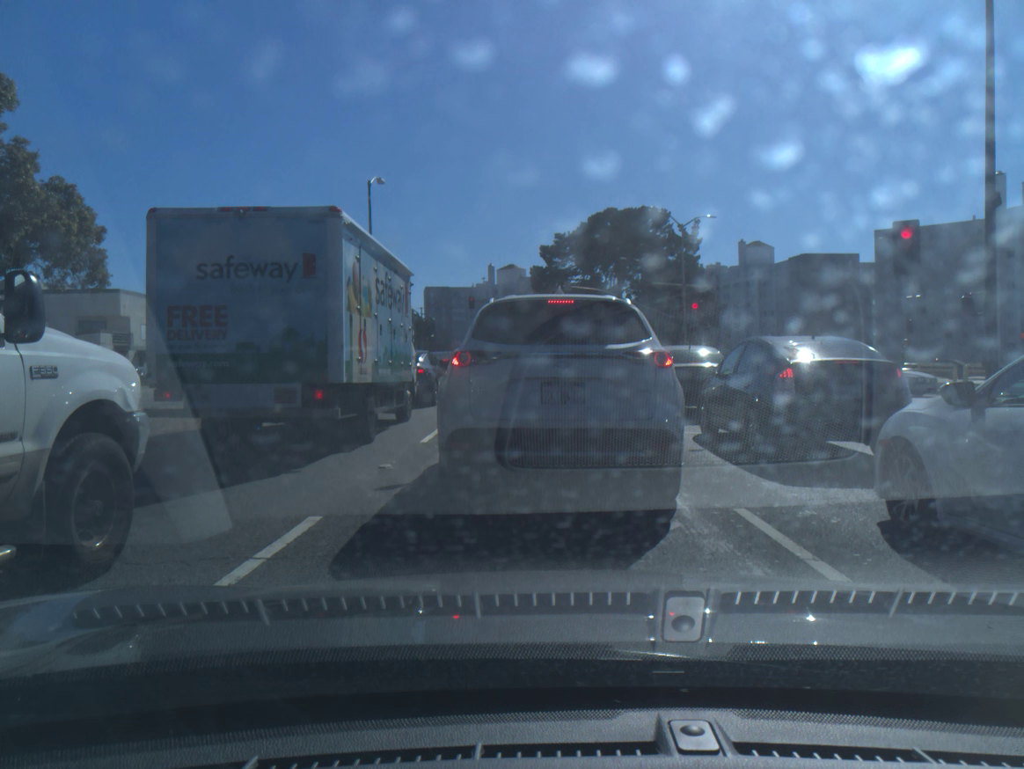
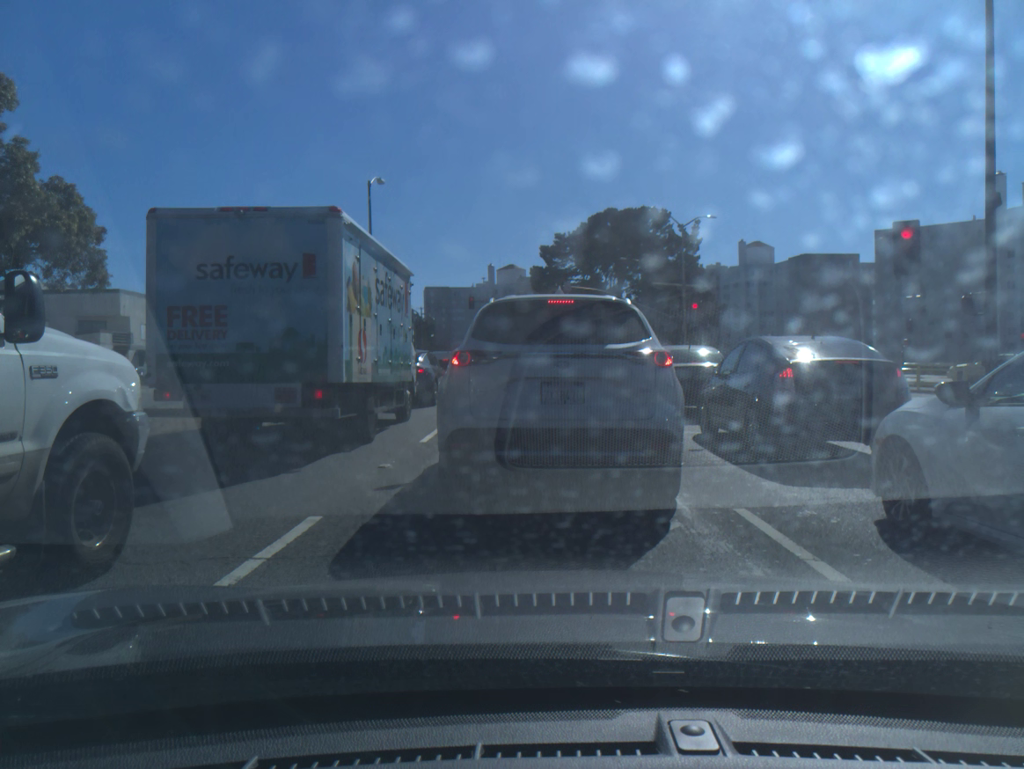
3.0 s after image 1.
(0.0, 0.0) m; 0°
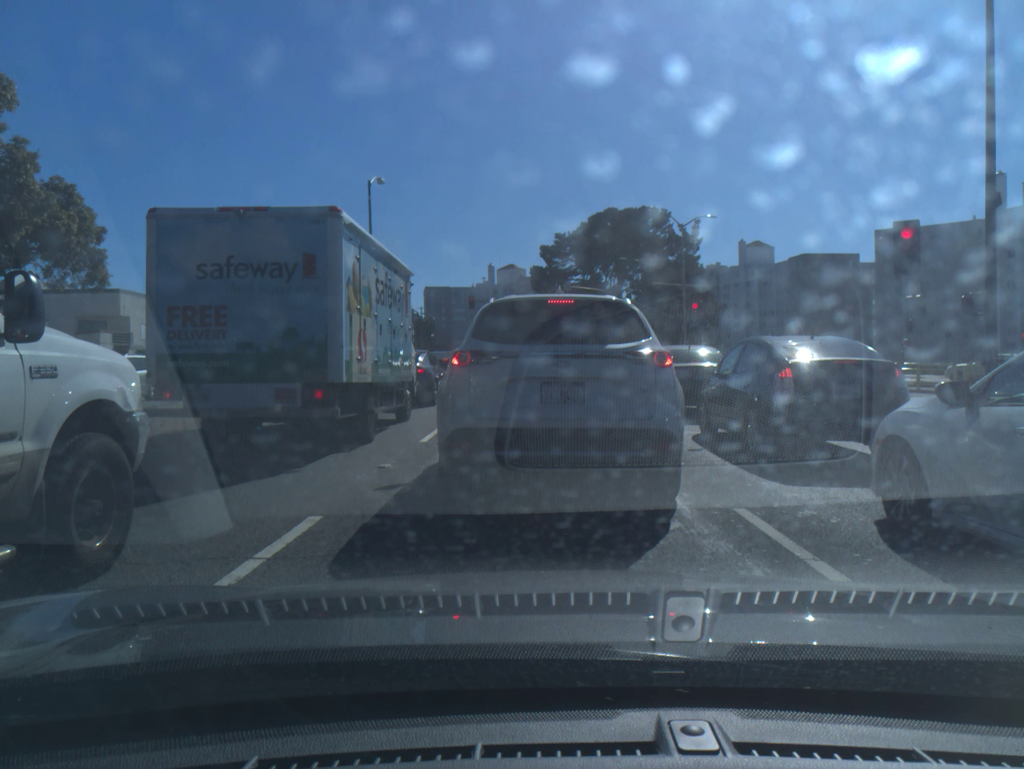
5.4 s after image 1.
(0.0, 0.0) m; 0°
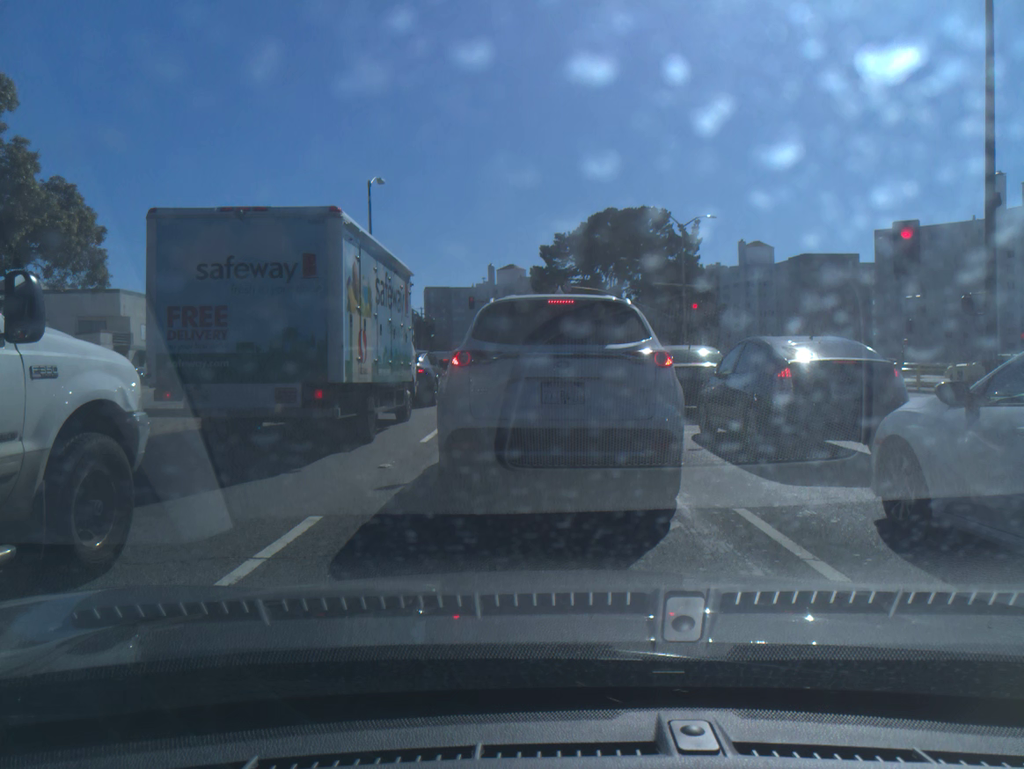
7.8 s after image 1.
(0.0, 0.0) m; 0°
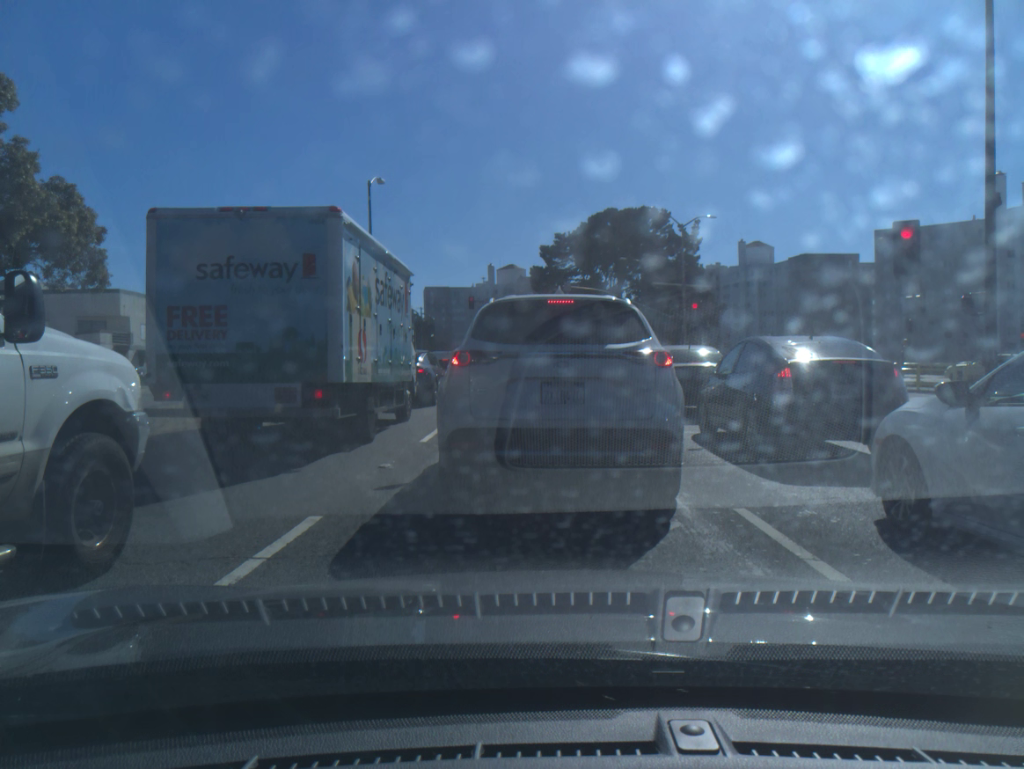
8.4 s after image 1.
(0.0, 0.0) m; 0°
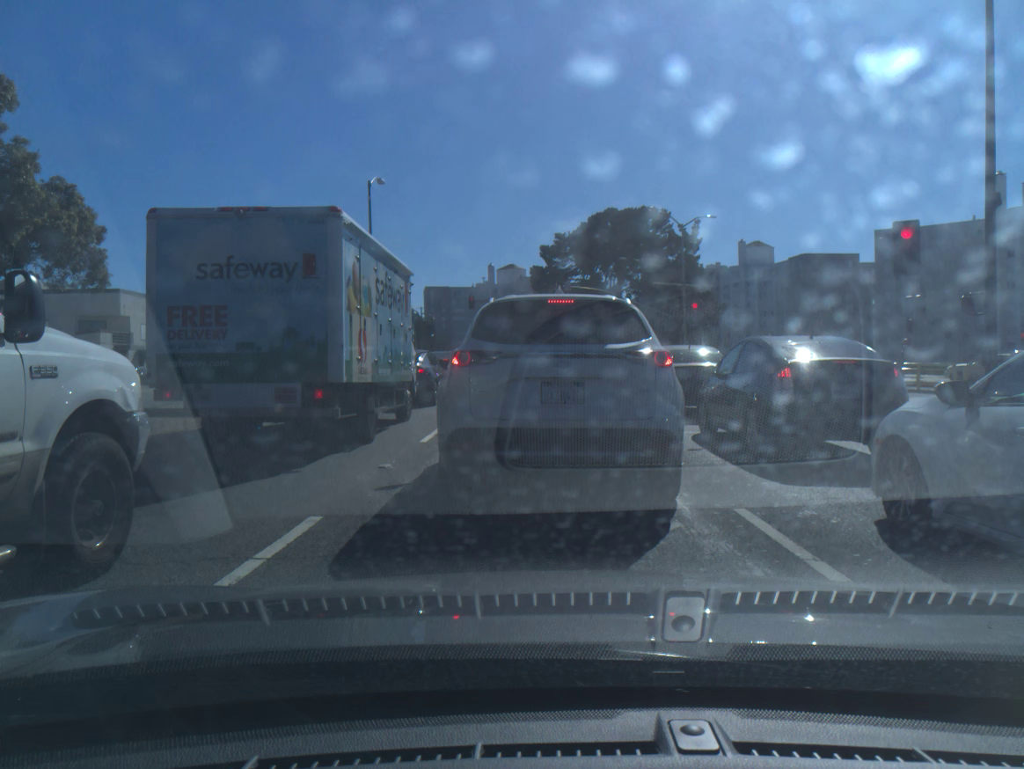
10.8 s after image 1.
(0.0, 0.0) m; 0°
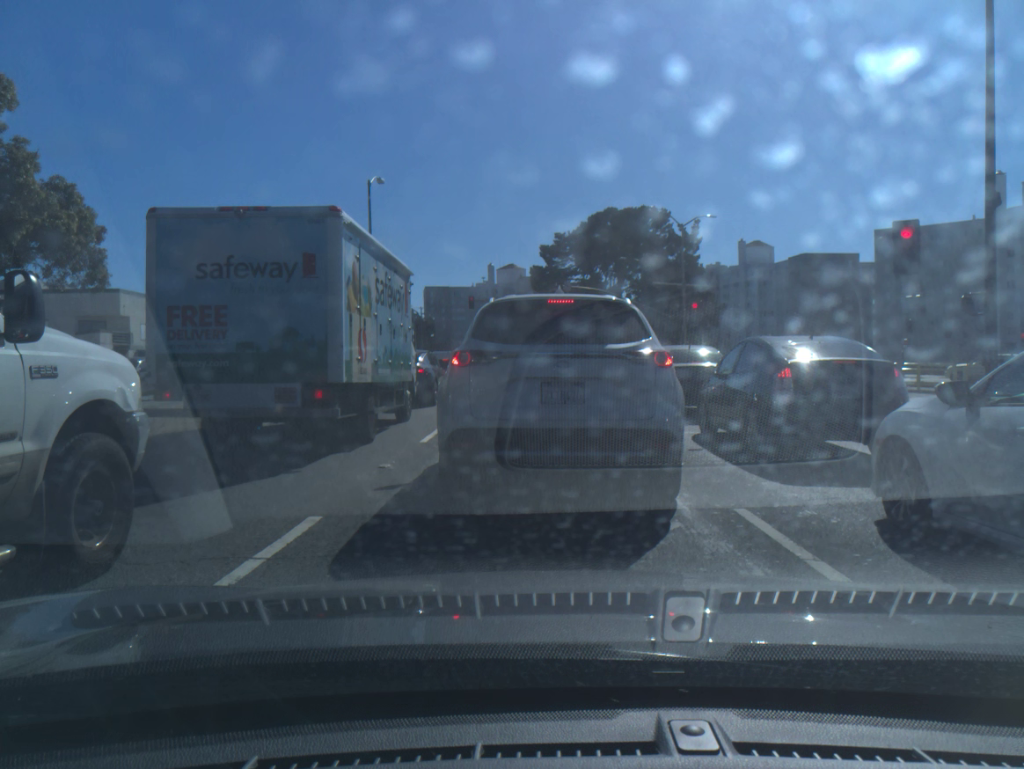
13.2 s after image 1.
(0.0, +0.1) m; 0°
